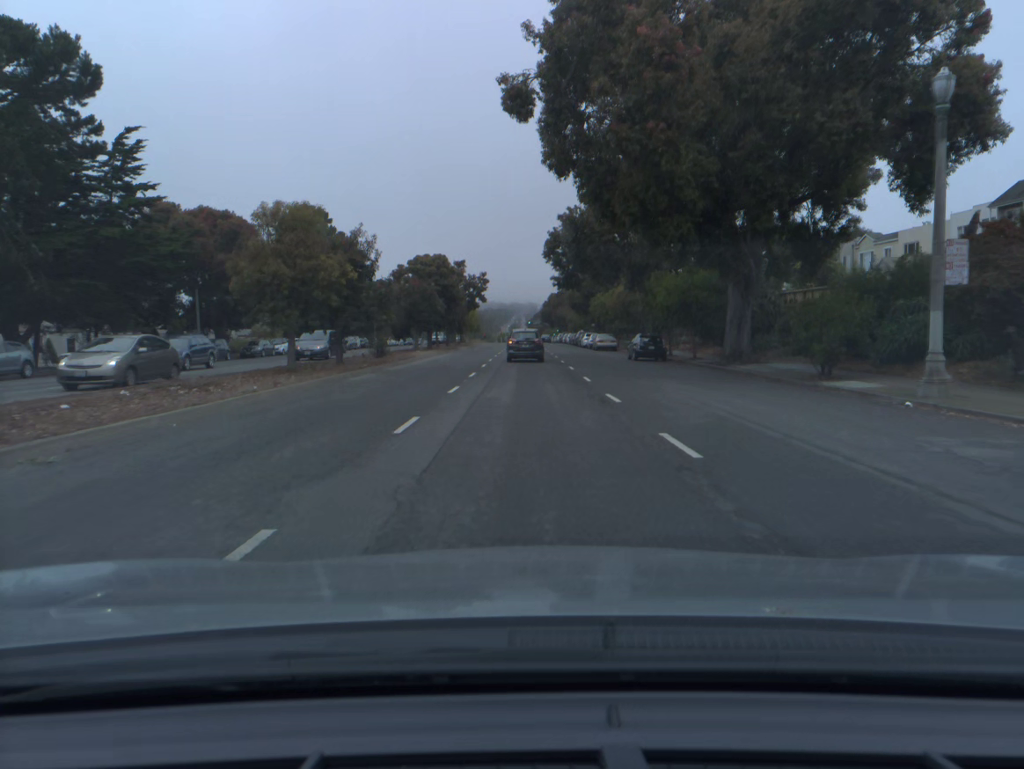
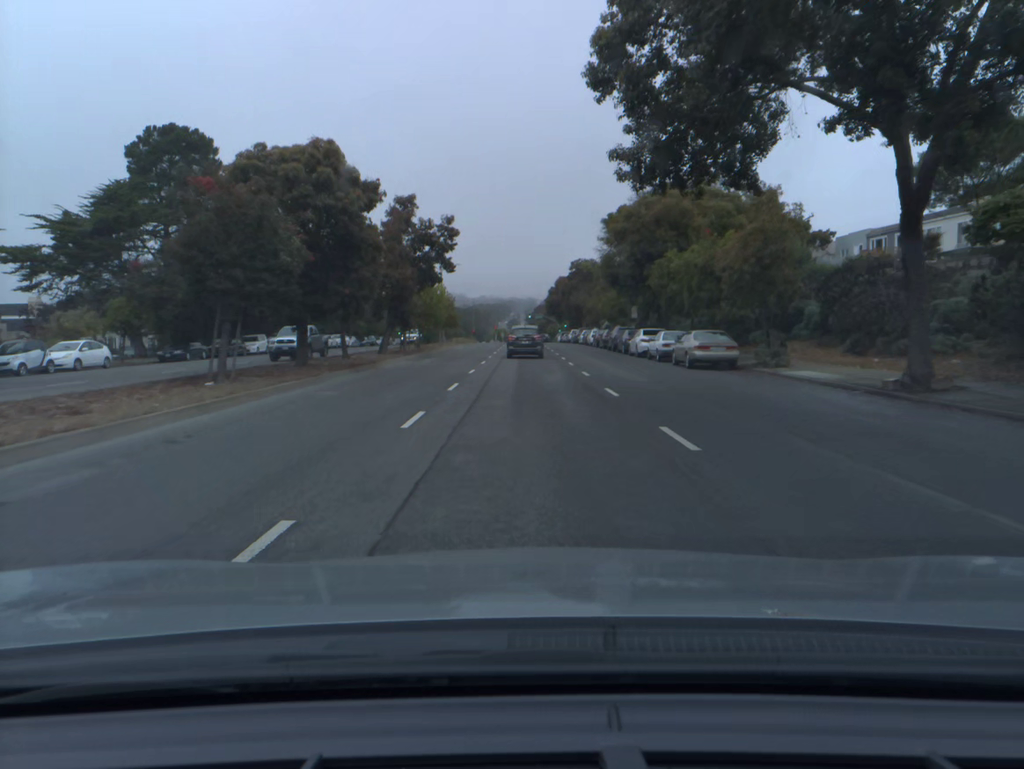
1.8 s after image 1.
(0.0, +36.1) m; 0°
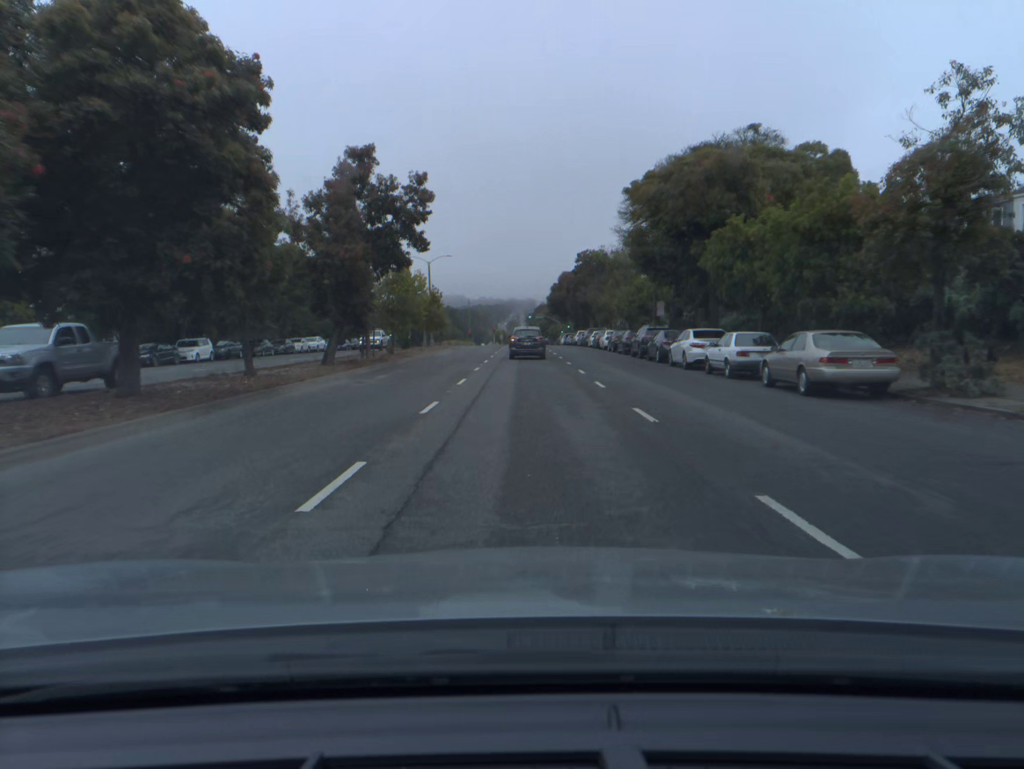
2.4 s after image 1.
(0.0, +12.1) m; 0°
